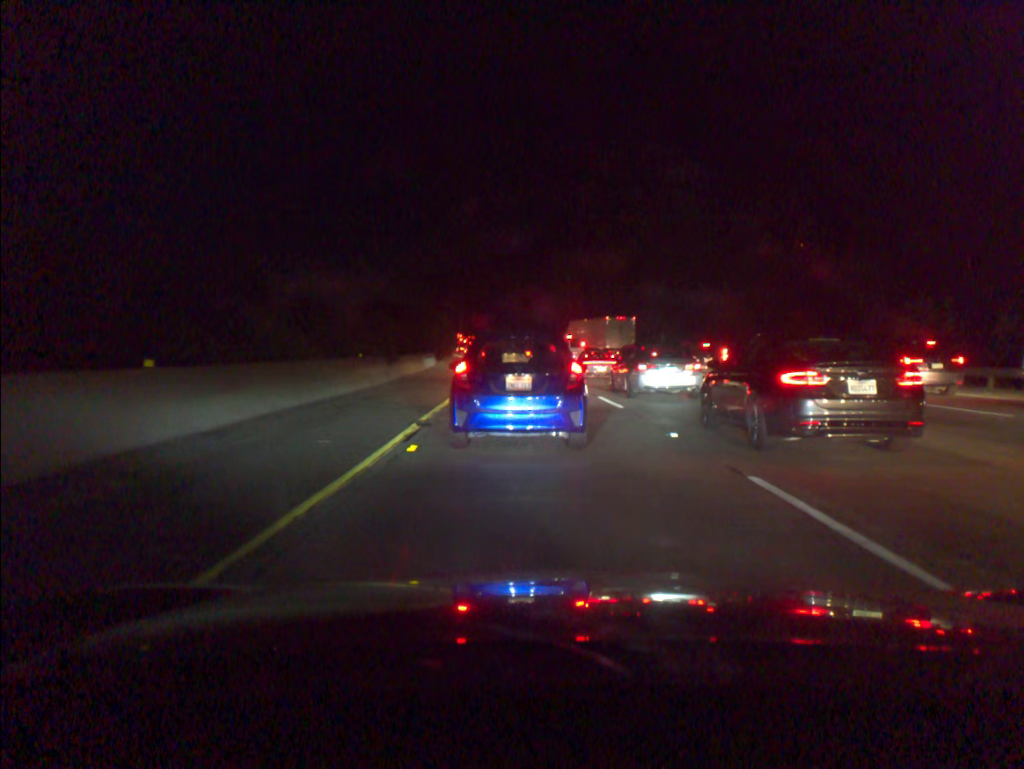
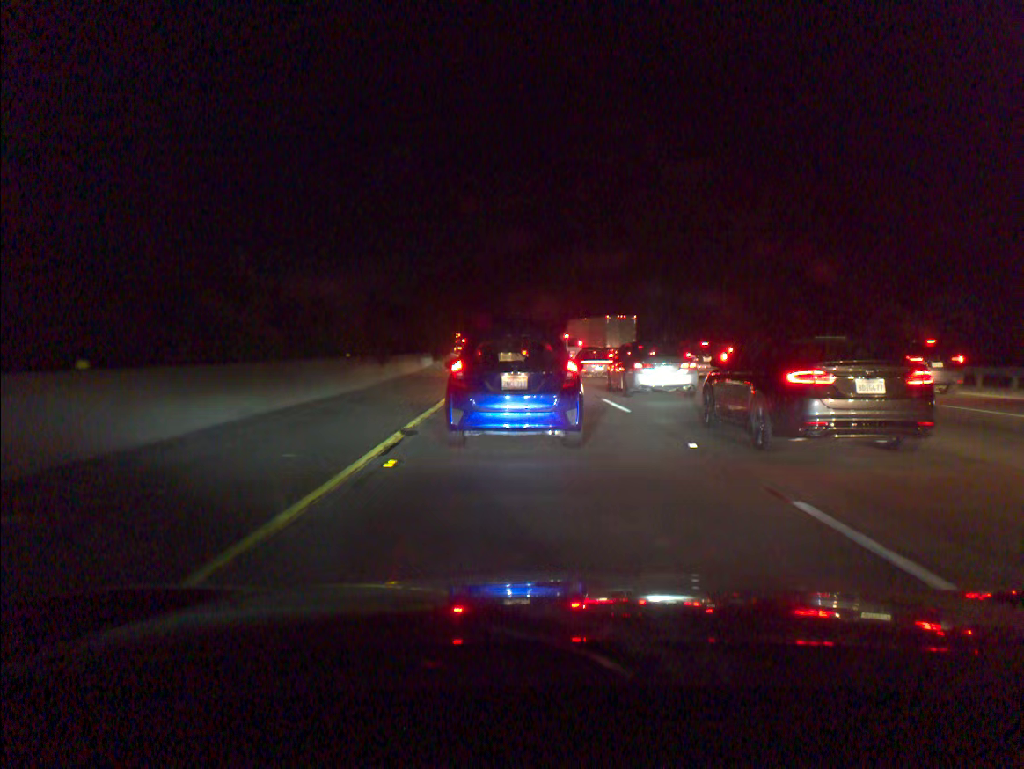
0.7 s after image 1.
(0.0, +1.4) m; 0°
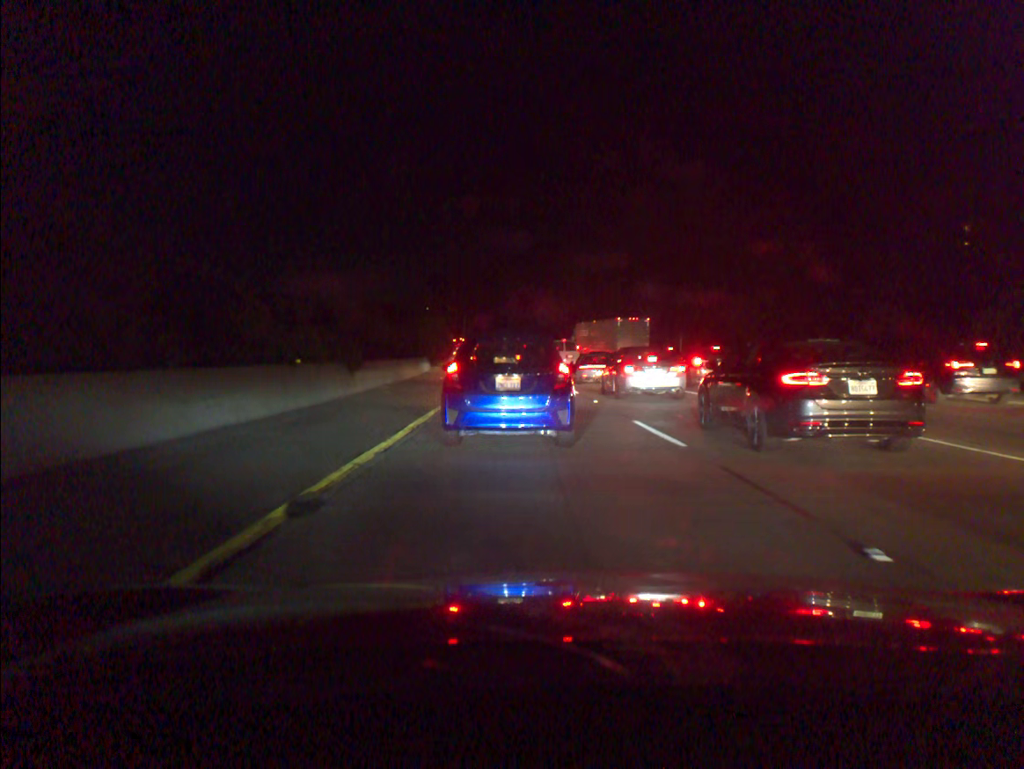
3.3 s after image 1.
(0.0, +5.3) m; -1°
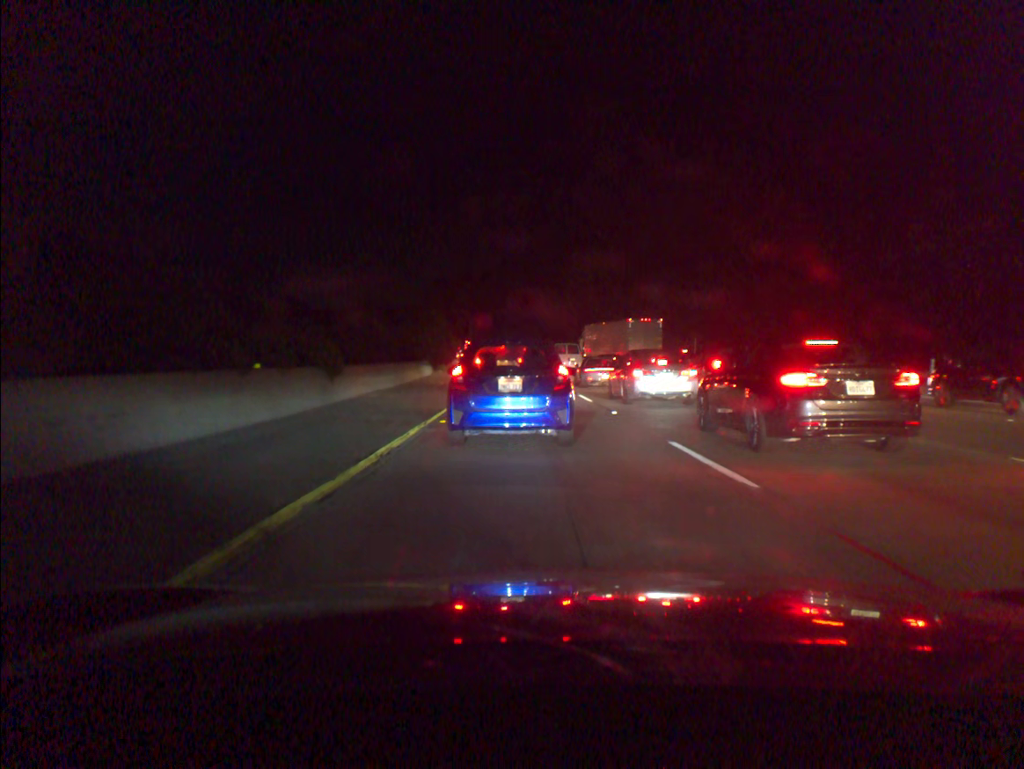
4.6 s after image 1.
(0.0, +3.1) m; 0°
